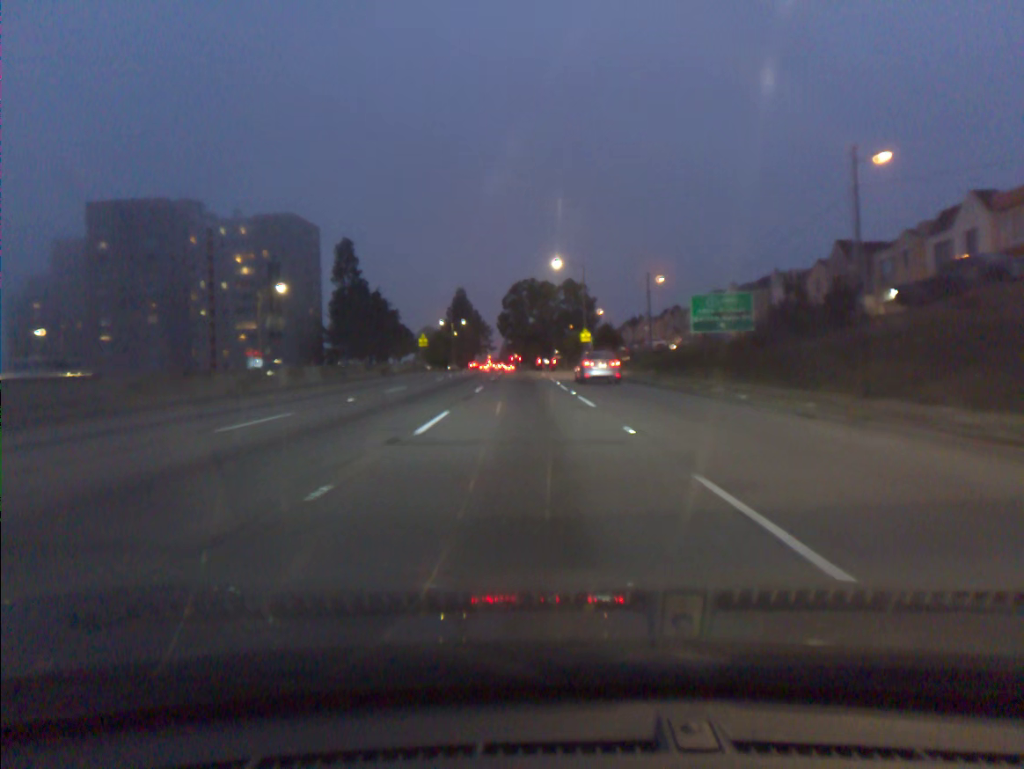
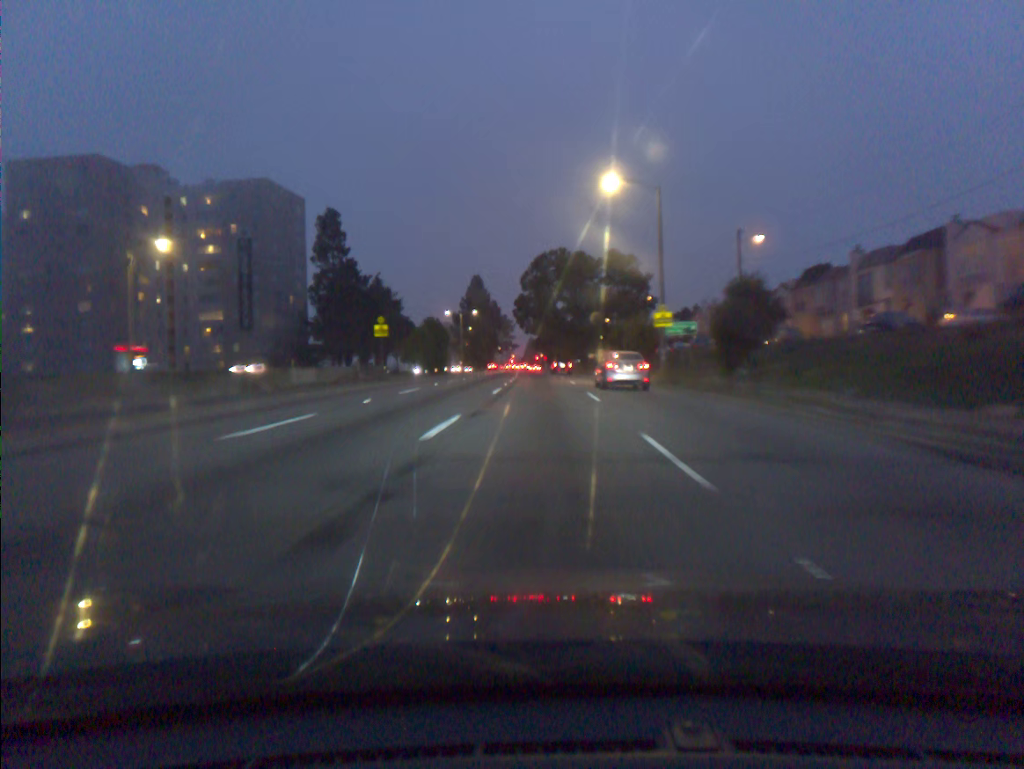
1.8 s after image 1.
(-0.5, +30.9) m; -2°
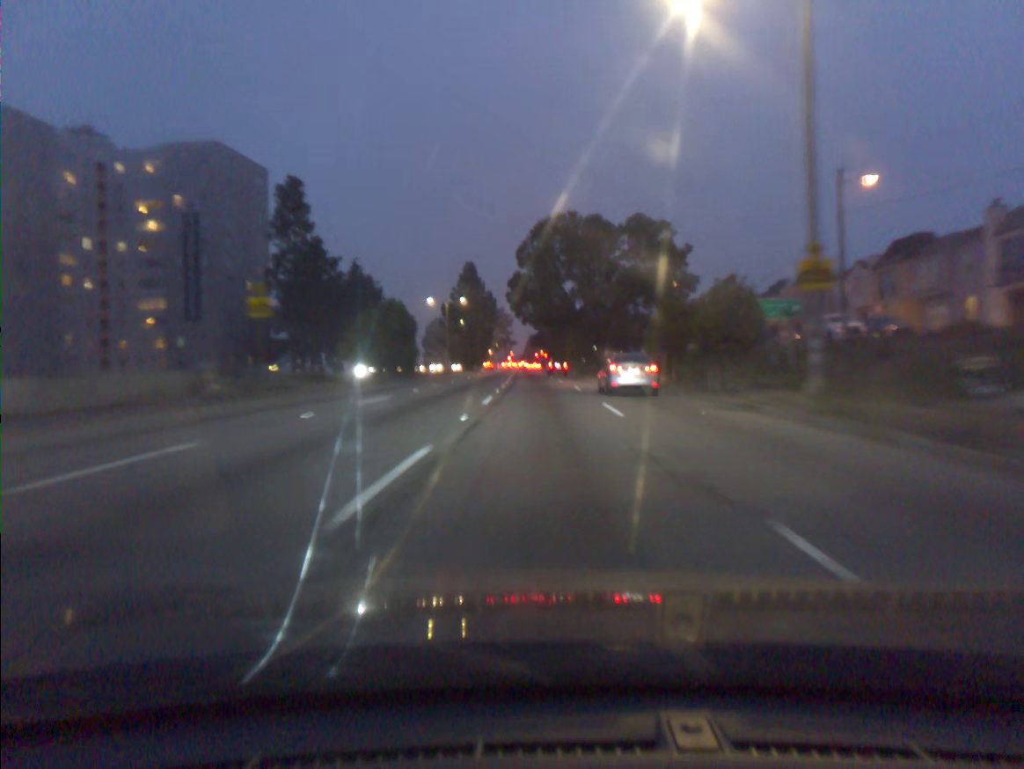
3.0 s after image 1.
(-0.1, +20.1) m; 0°
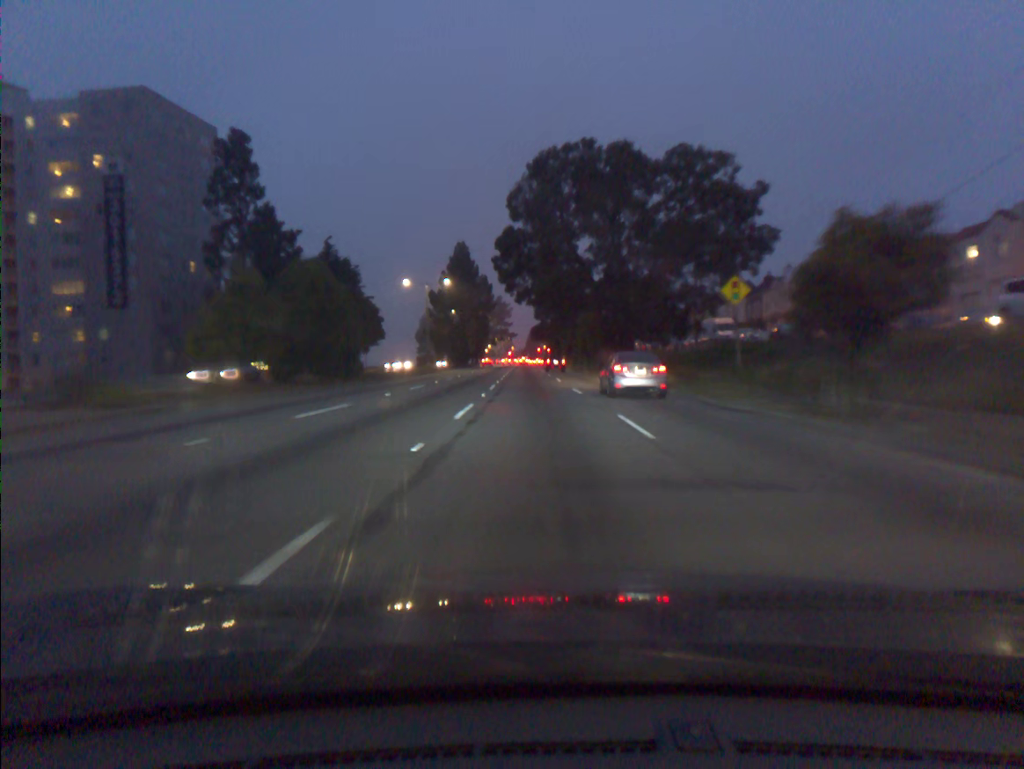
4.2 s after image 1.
(0.0, +19.6) m; 0°
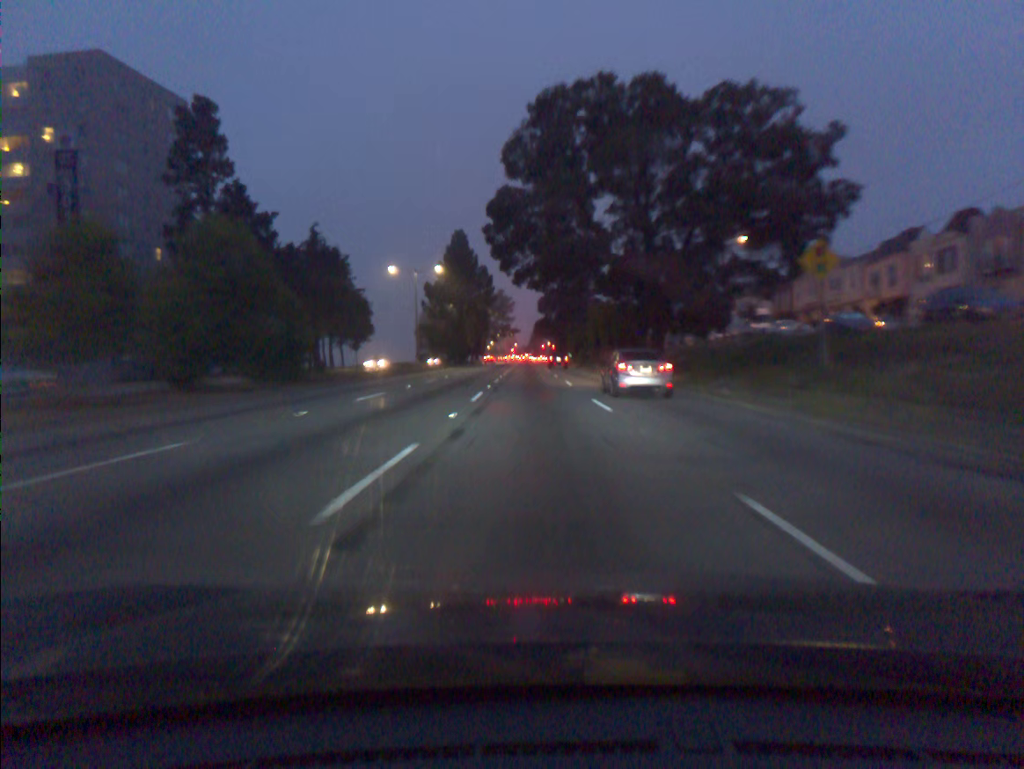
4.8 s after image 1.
(0.0, +9.6) m; 0°
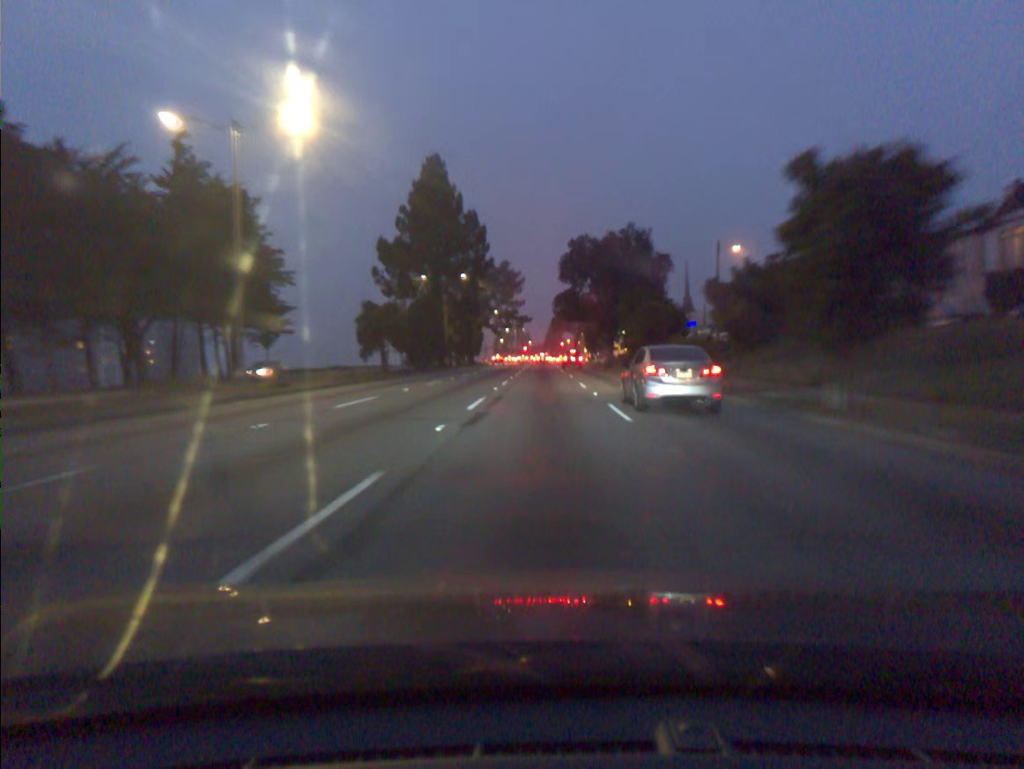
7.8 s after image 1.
(-0.6, +46.9) m; -1°
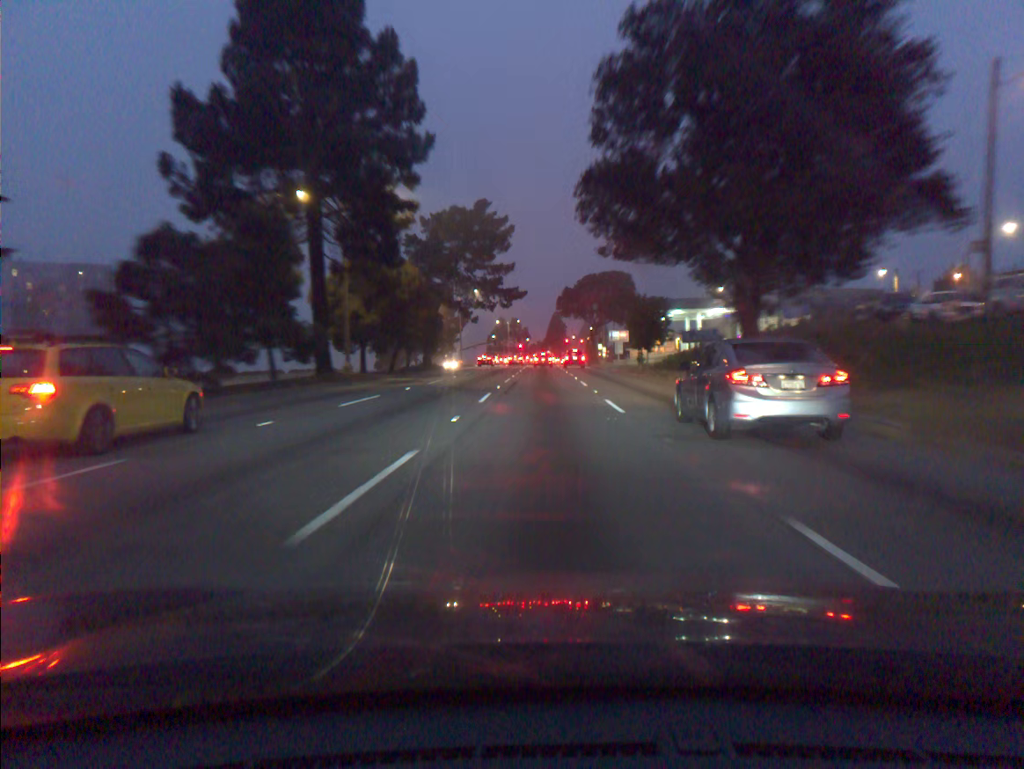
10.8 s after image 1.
(+0.1, +43.1) m; 0°
